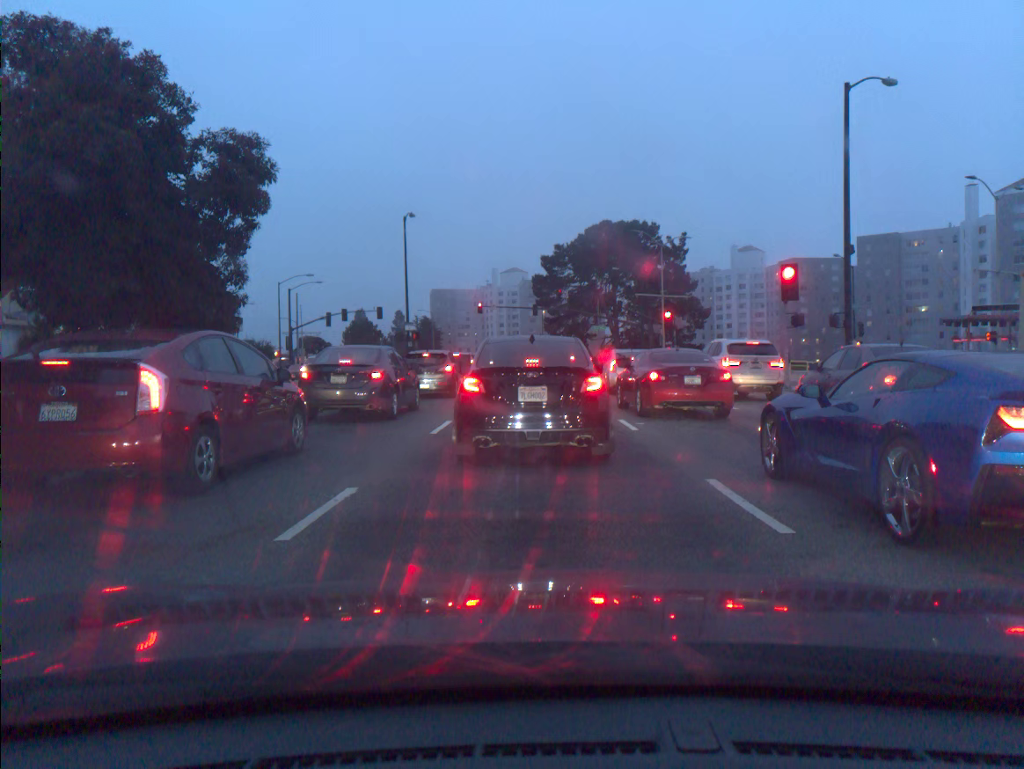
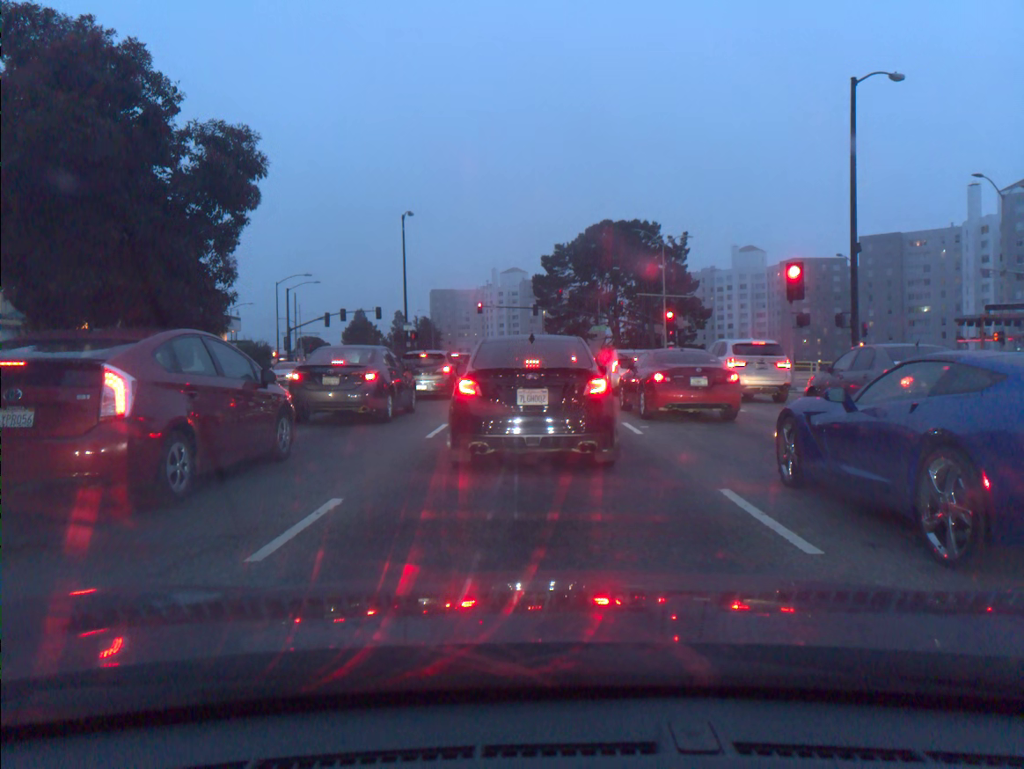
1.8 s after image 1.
(0.0, +0.5) m; 0°
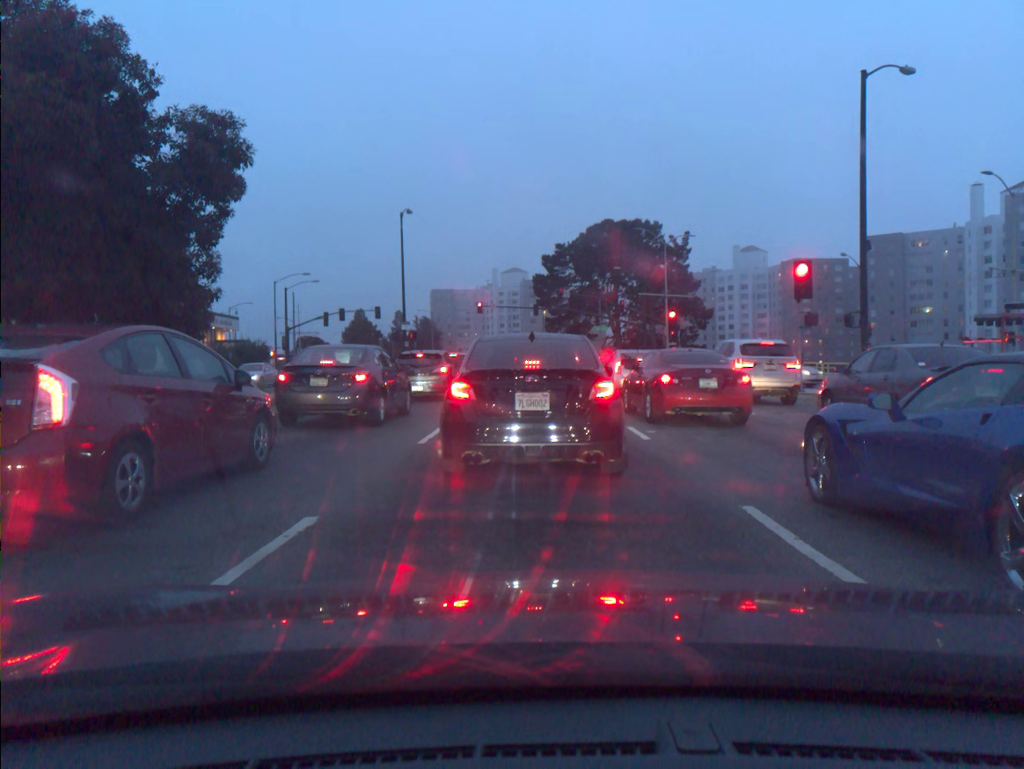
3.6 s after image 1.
(-0.1, +0.8) m; 0°
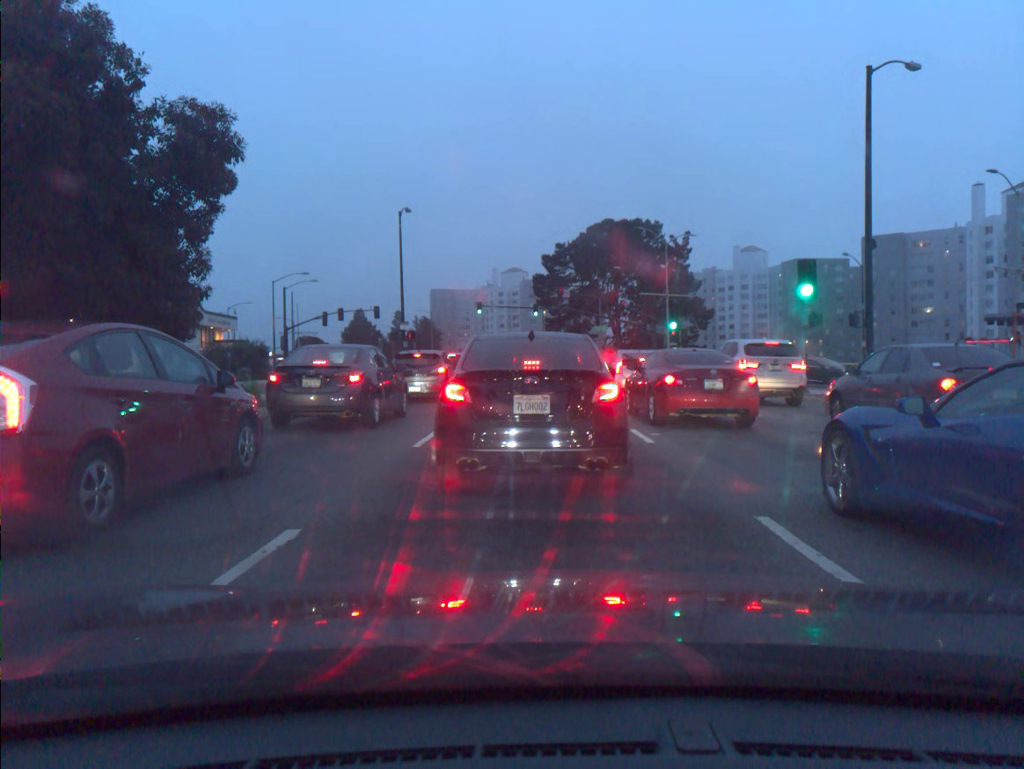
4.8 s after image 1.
(0.0, +0.4) m; 0°
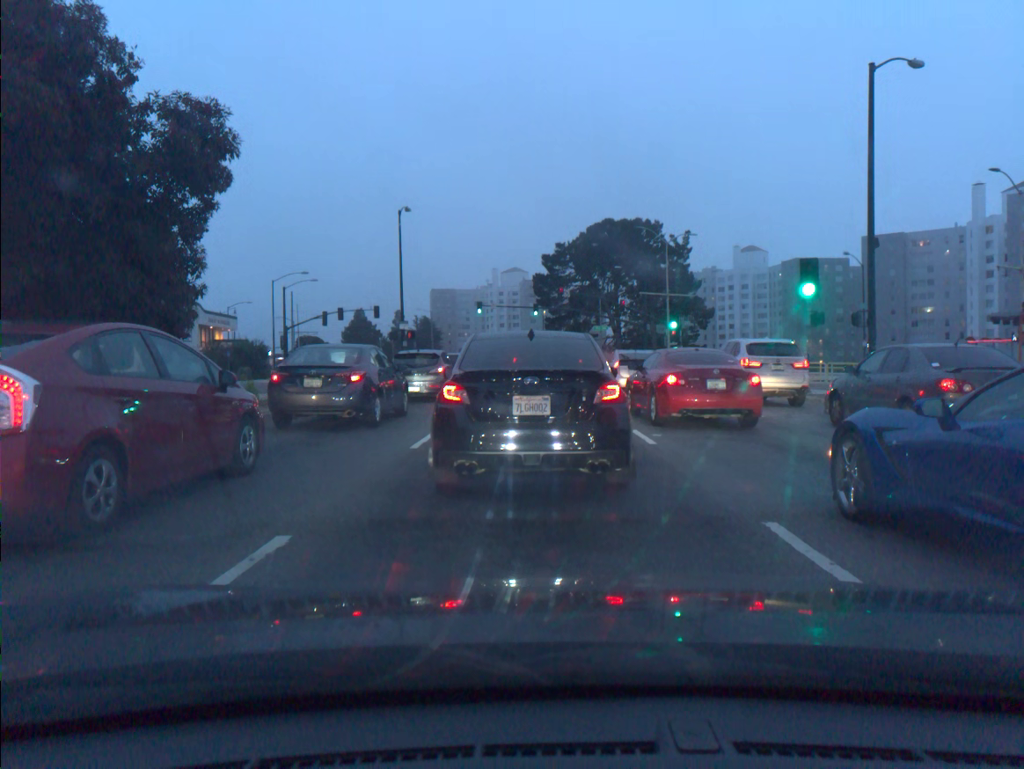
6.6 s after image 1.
(0.0, +0.2) m; 0°
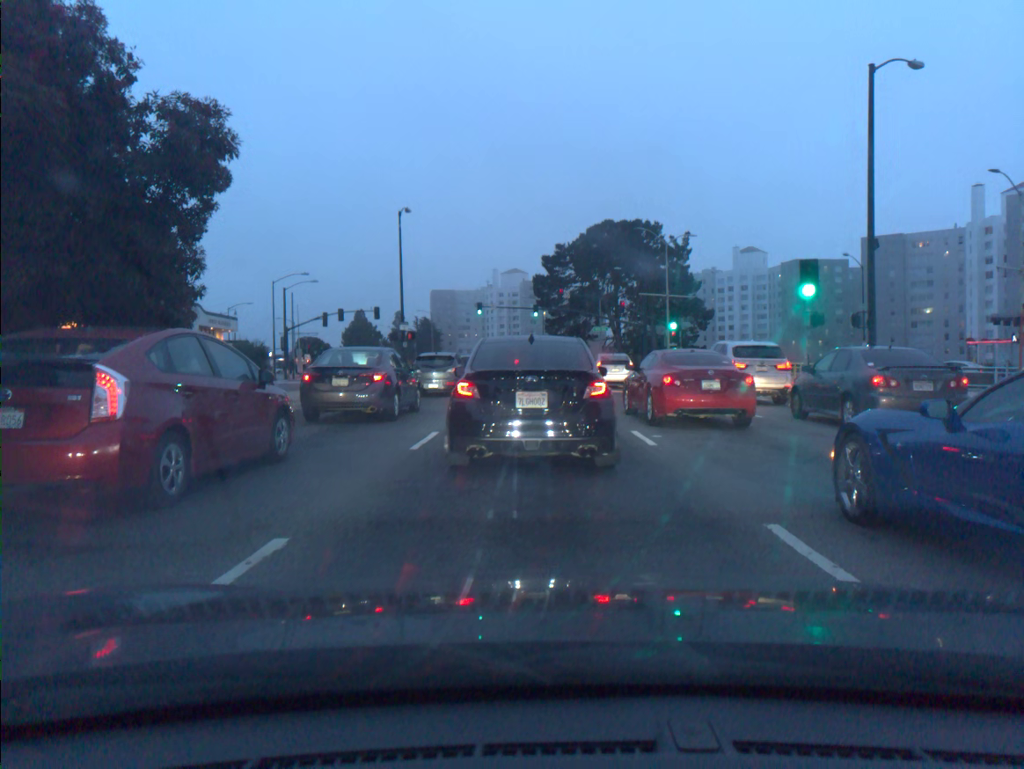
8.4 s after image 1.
(0.0, 0.0) m; -1°
